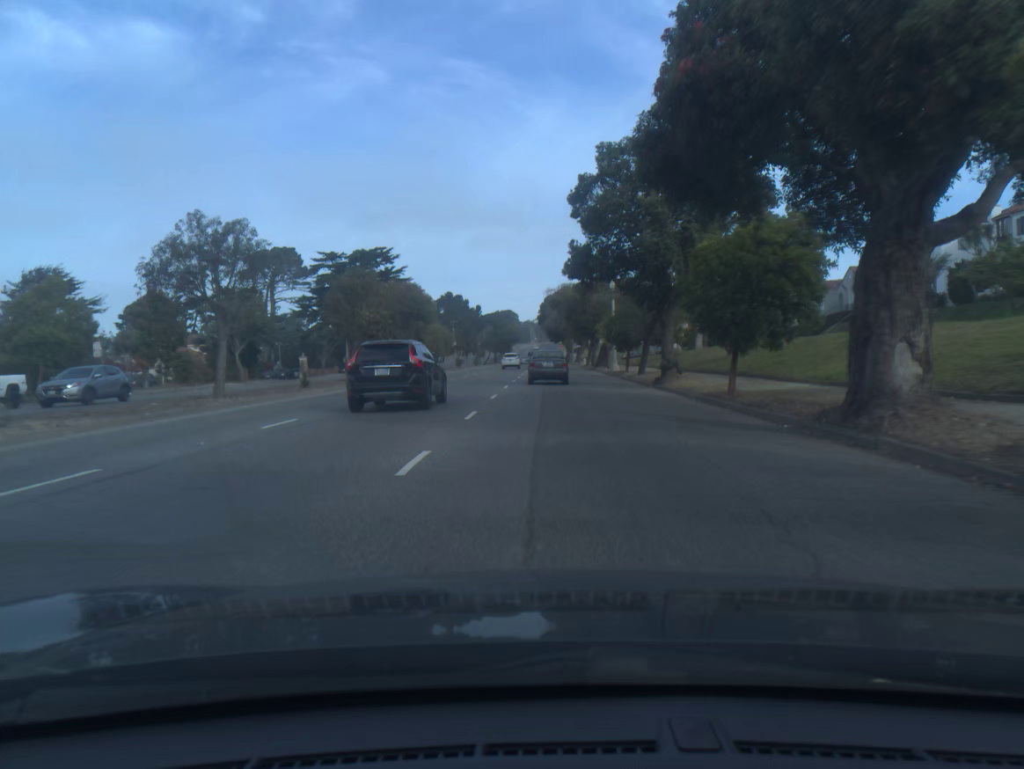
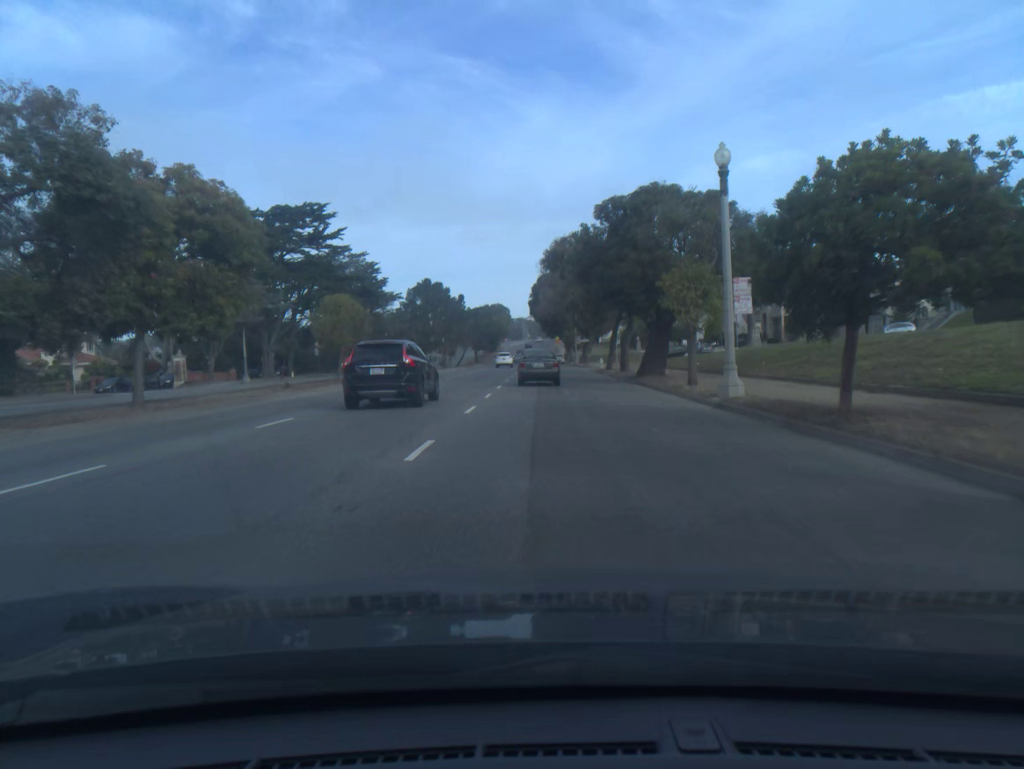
(+0.2, +35.6) m; 0°
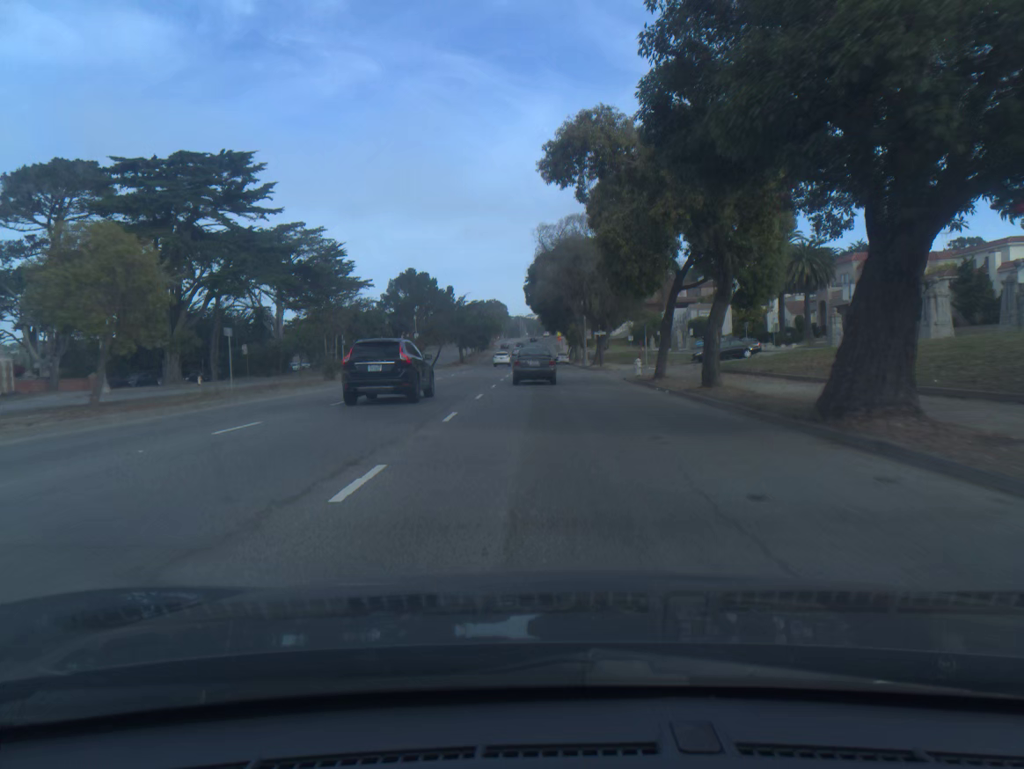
(0.0, +23.6) m; 0°
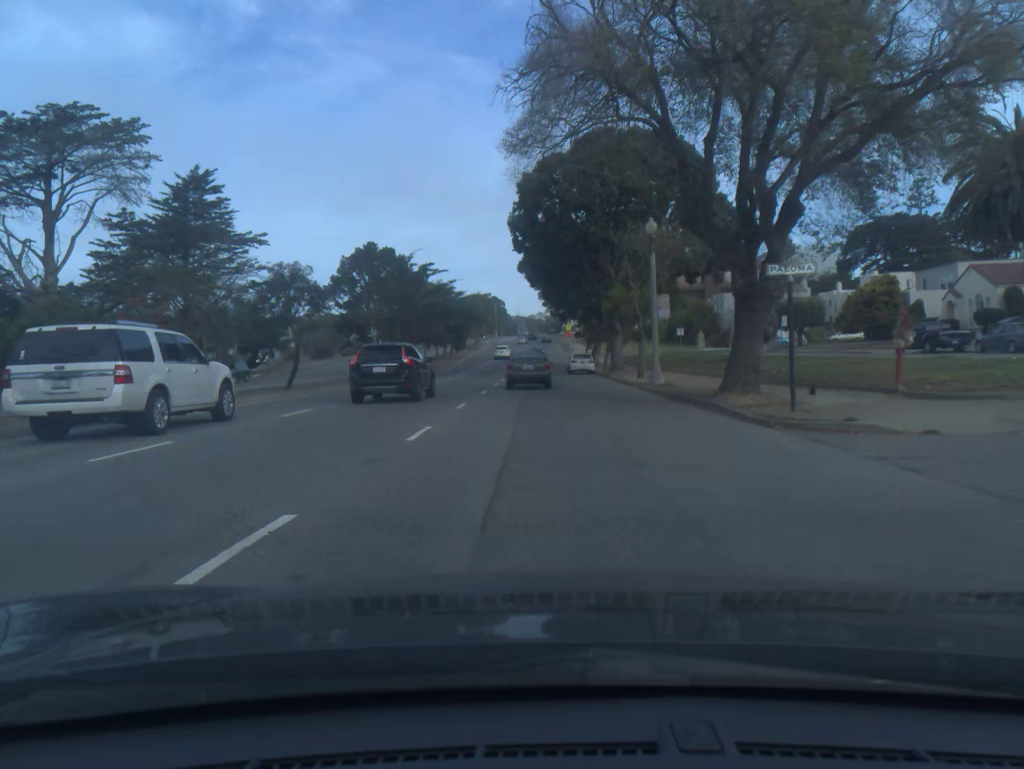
(0.0, +46.4) m; 0°
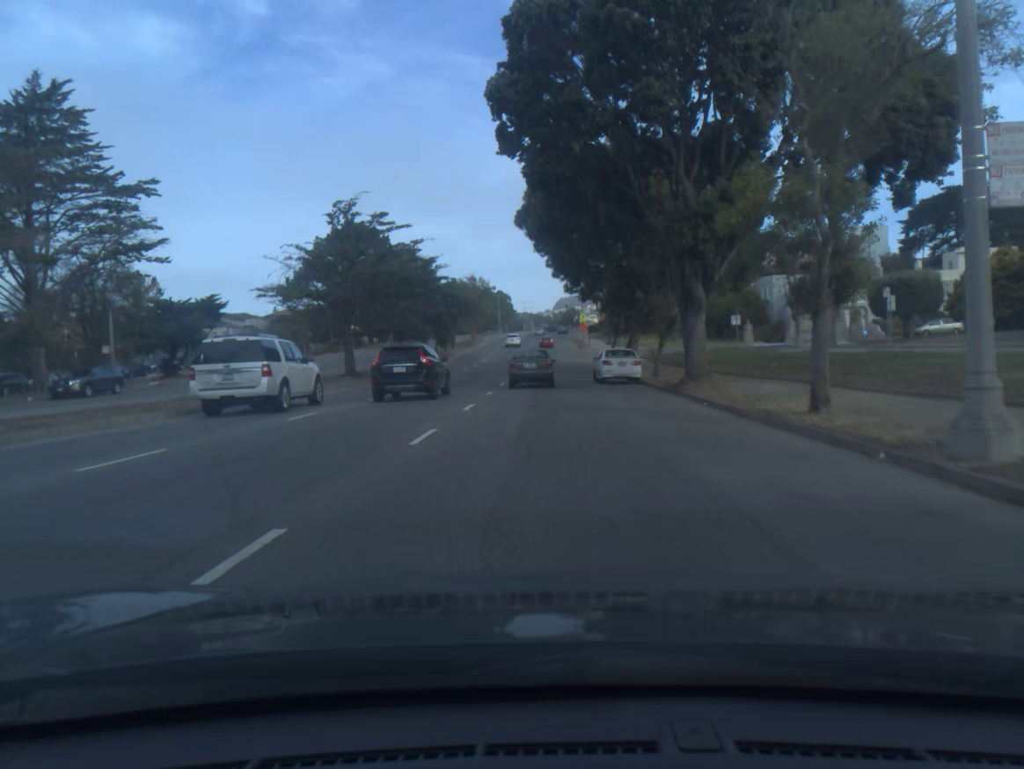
(-0.1, +22.5) m; 0°
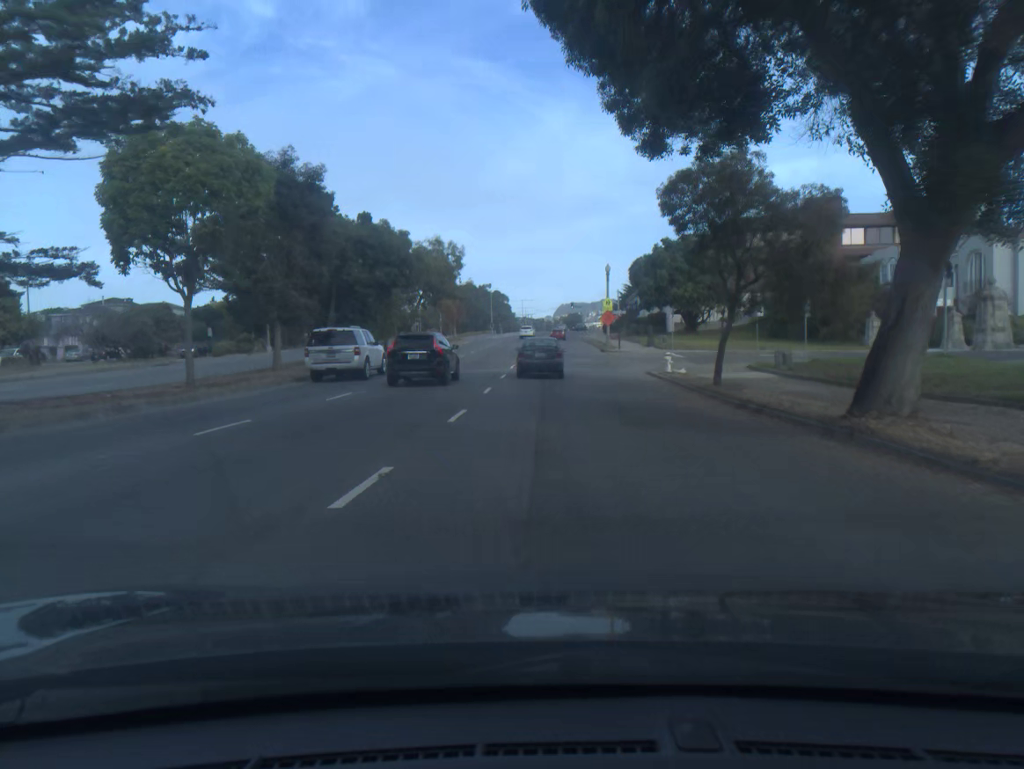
(-0.1, +33.7) m; 0°
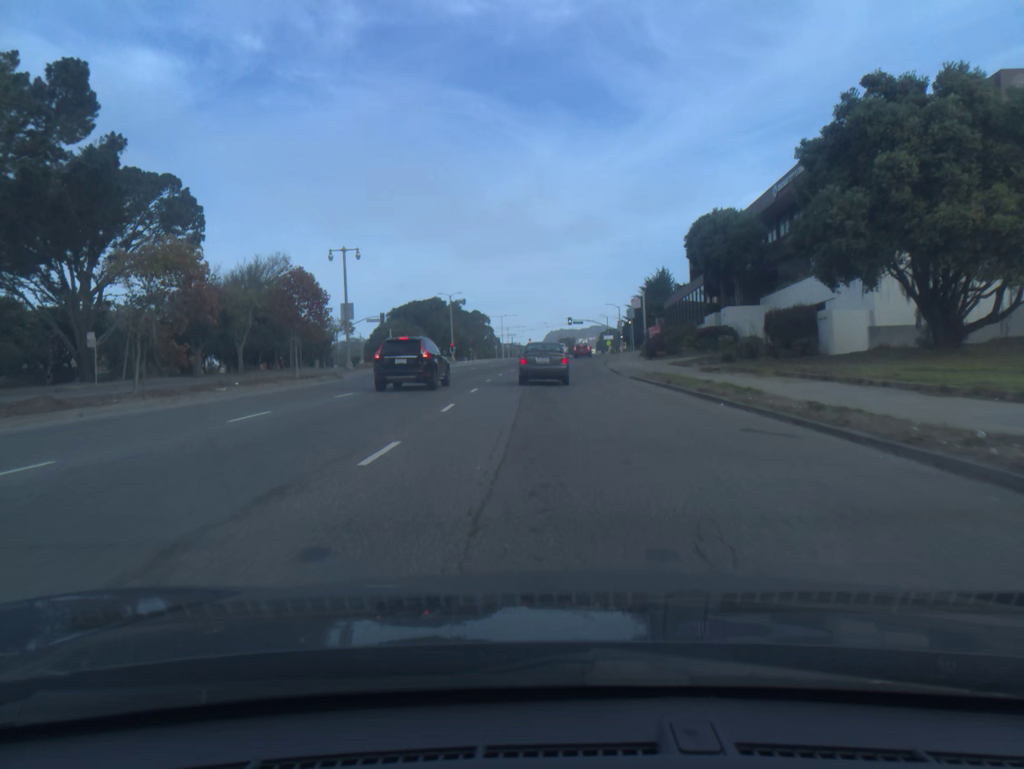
(+0.5, +55.2) m; +1°
